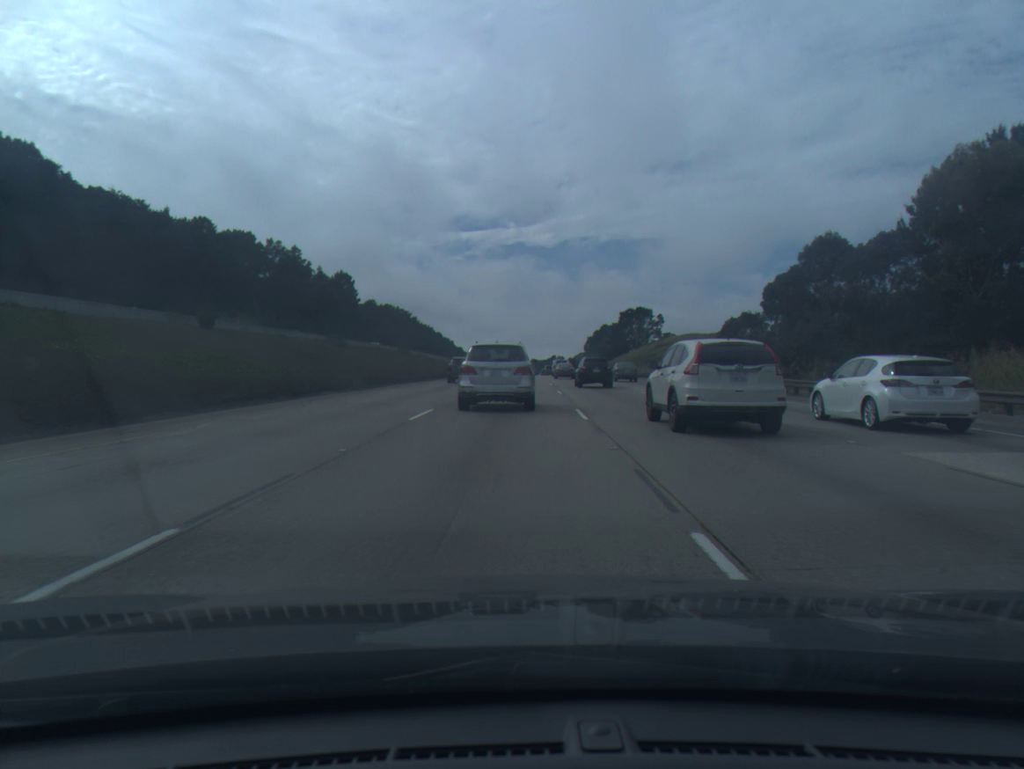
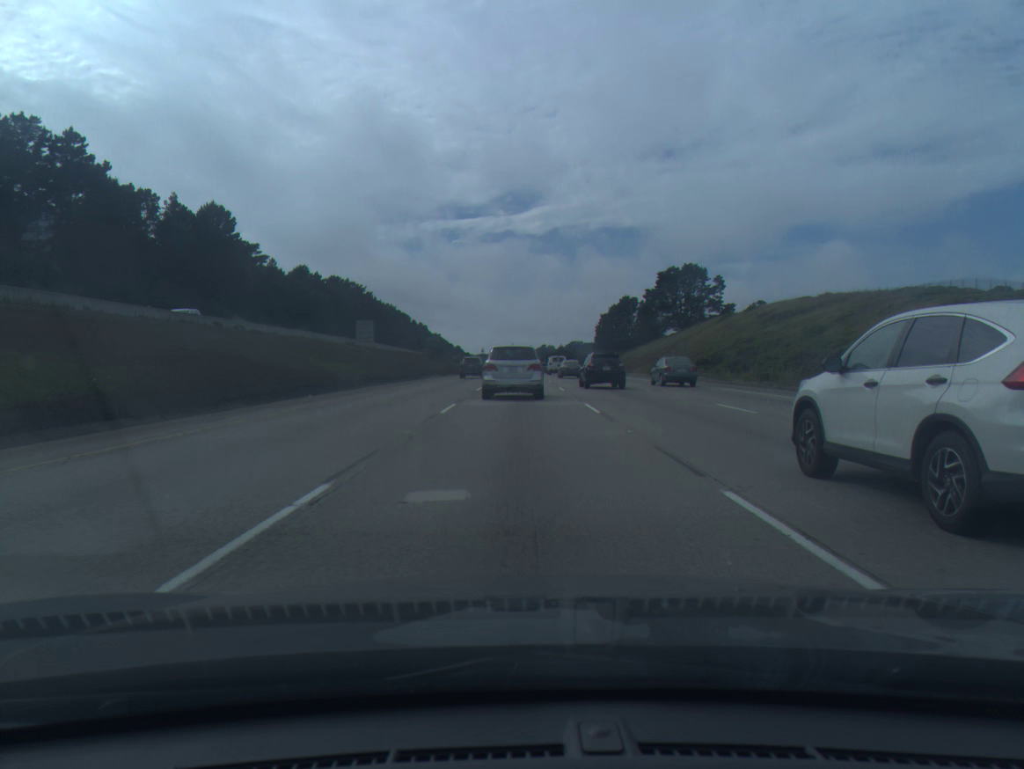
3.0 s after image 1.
(+0.8, +85.8) m; +1°
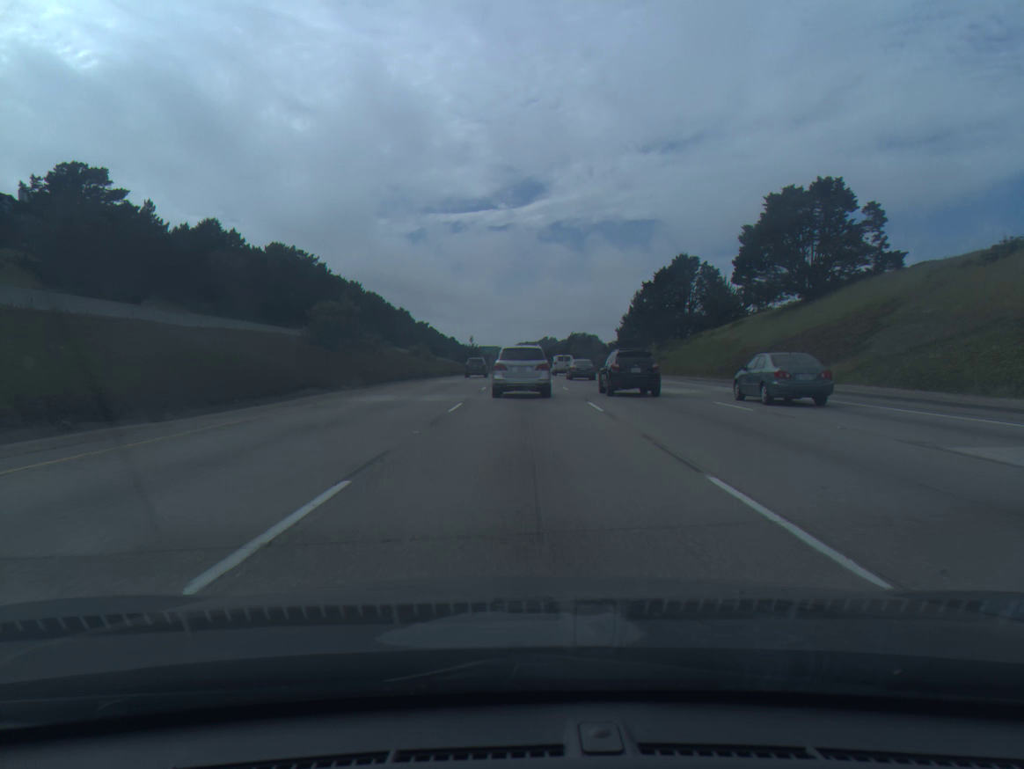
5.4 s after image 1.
(+0.1, +72.3) m; 0°
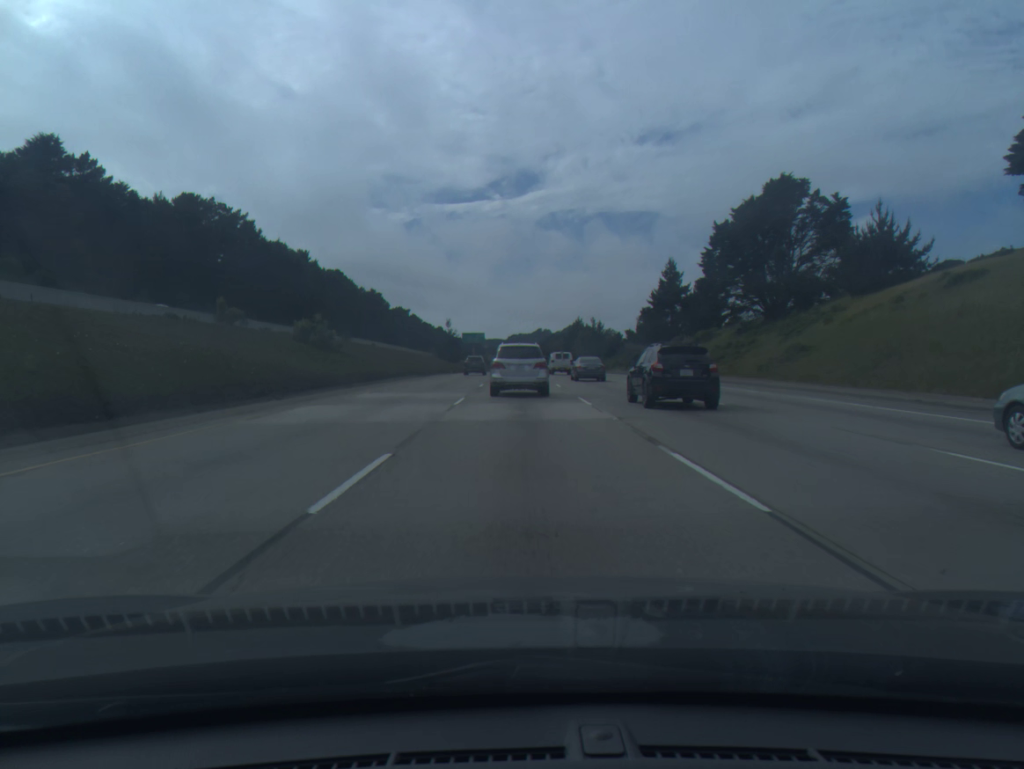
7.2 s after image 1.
(+0.2, +56.3) m; 0°
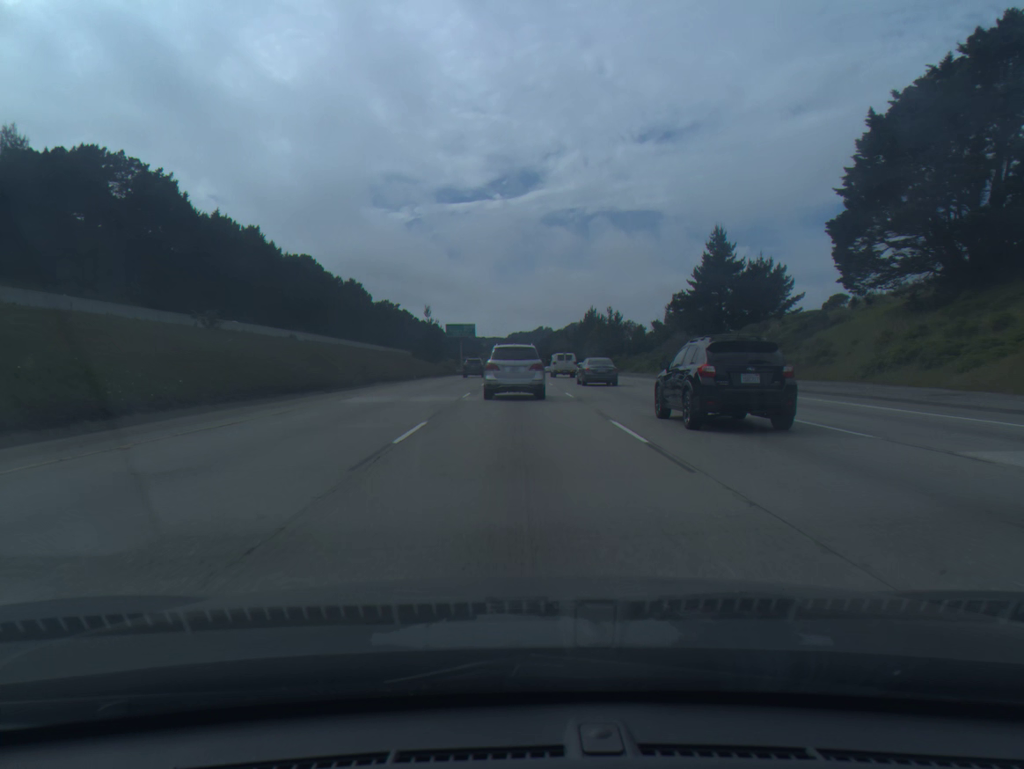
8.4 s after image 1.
(+0.1, +38.6) m; 0°
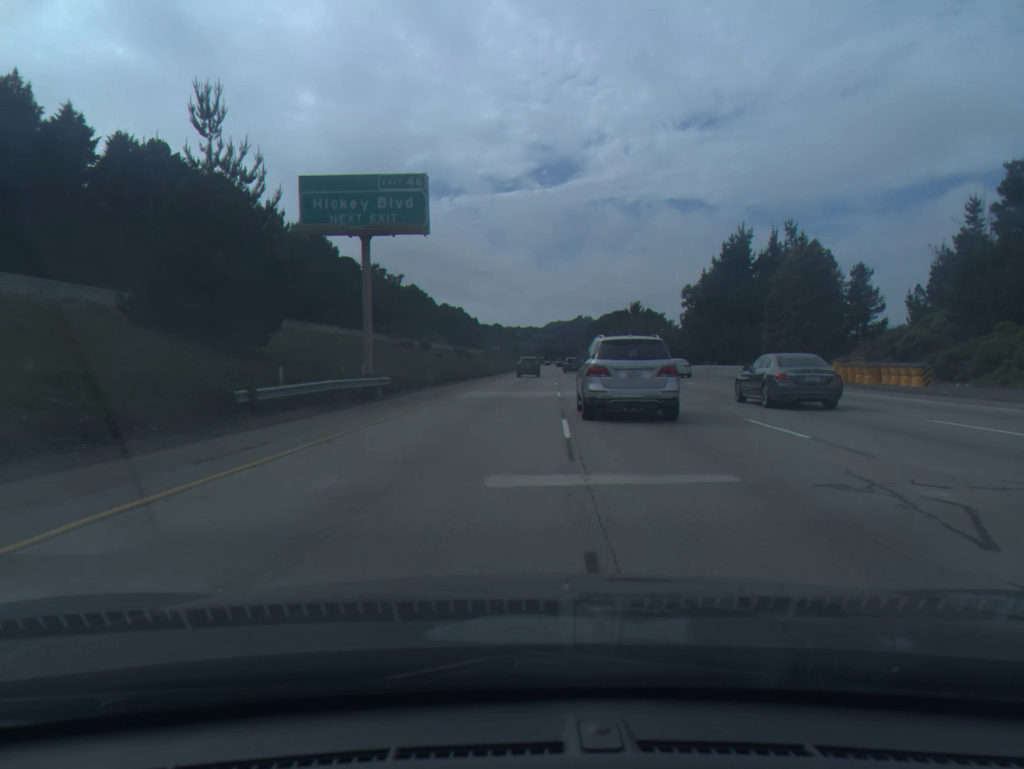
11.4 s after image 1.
(-2.3, +101.7) m; -3°
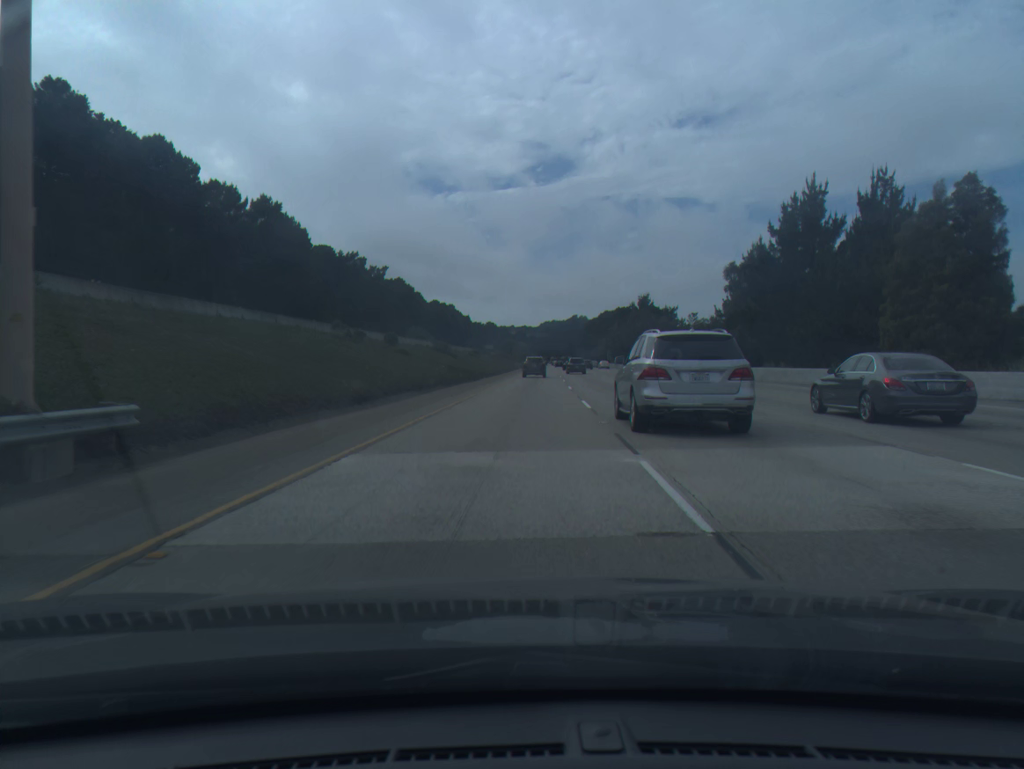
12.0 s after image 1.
(0.0, +21.3) m; 0°
